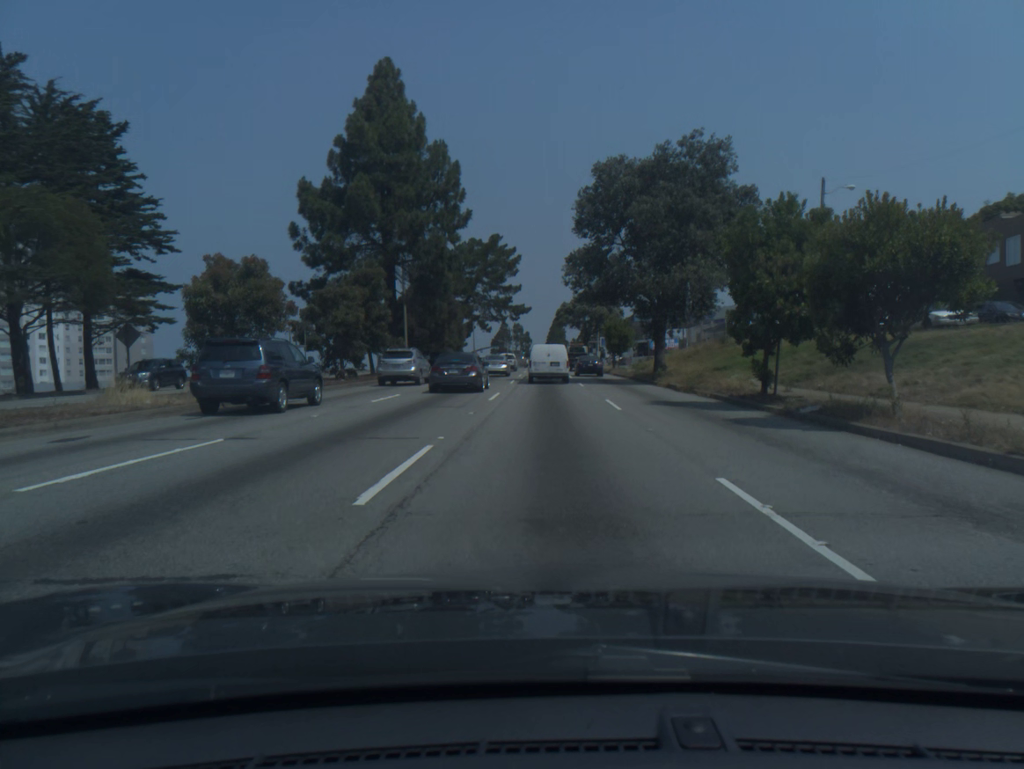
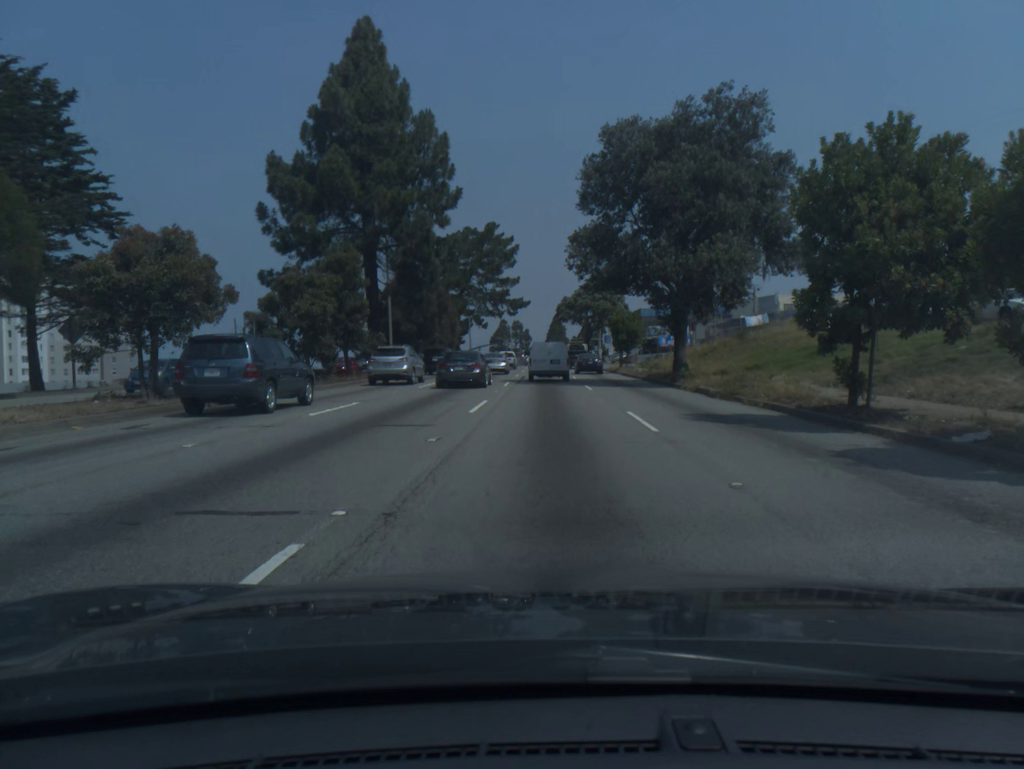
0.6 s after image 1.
(0.0, +5.8) m; 0°
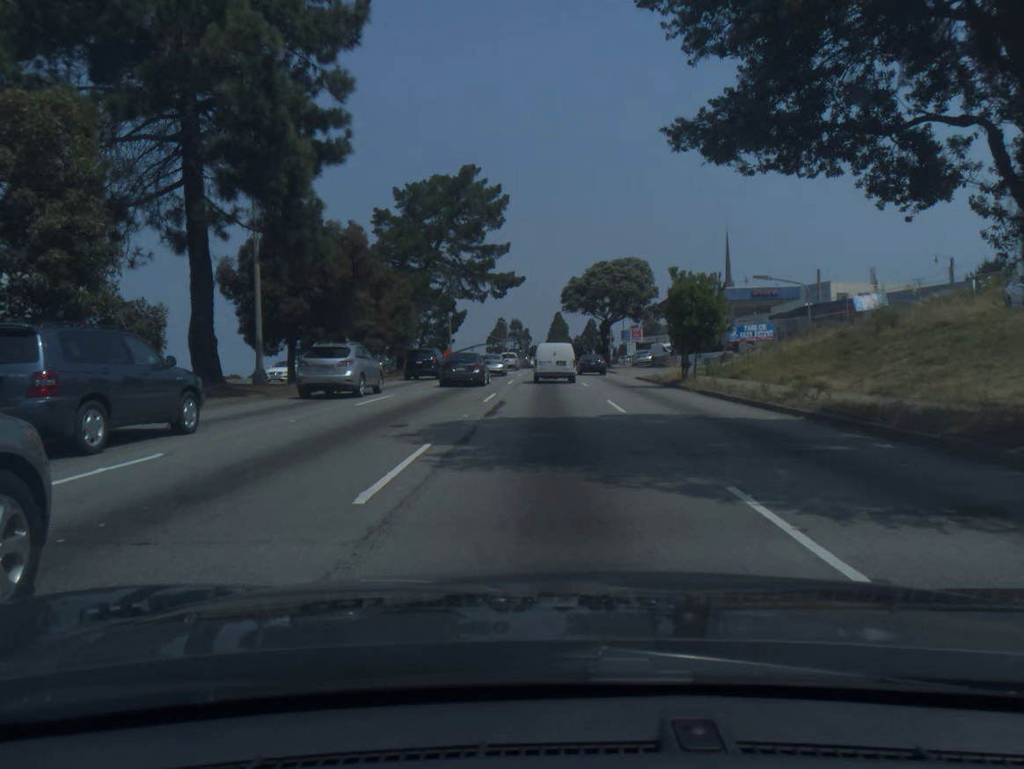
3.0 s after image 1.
(-0.1, +24.7) m; 0°
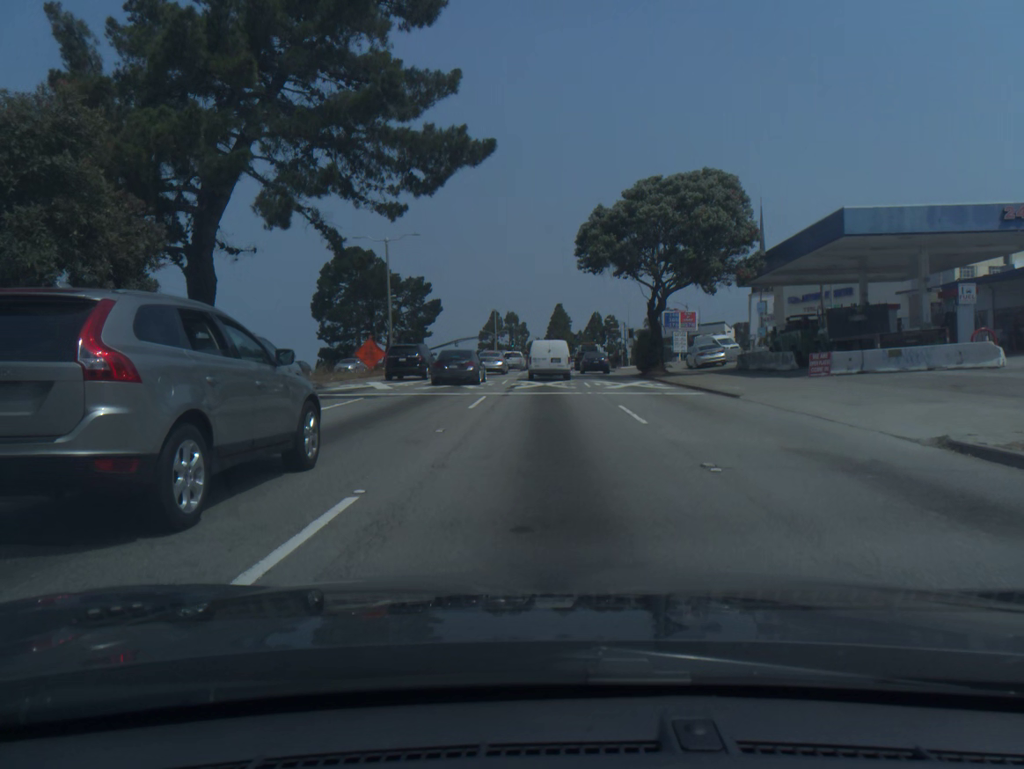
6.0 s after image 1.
(+0.1, +33.2) m; 0°
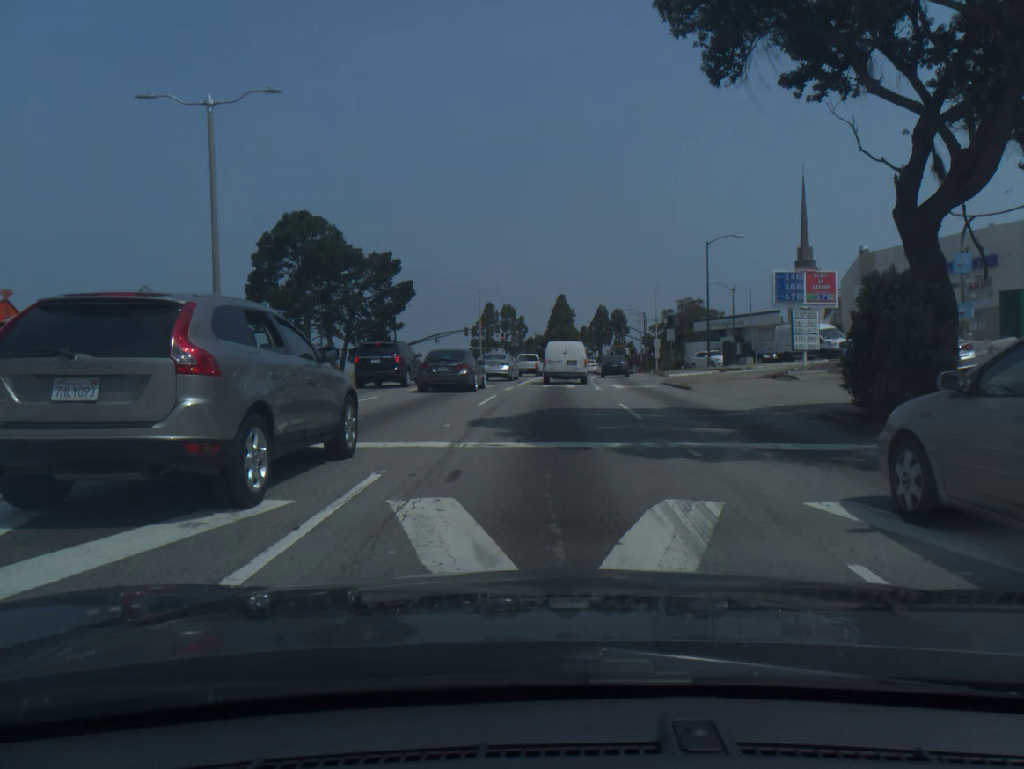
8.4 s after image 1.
(0.0, +28.4) m; 0°
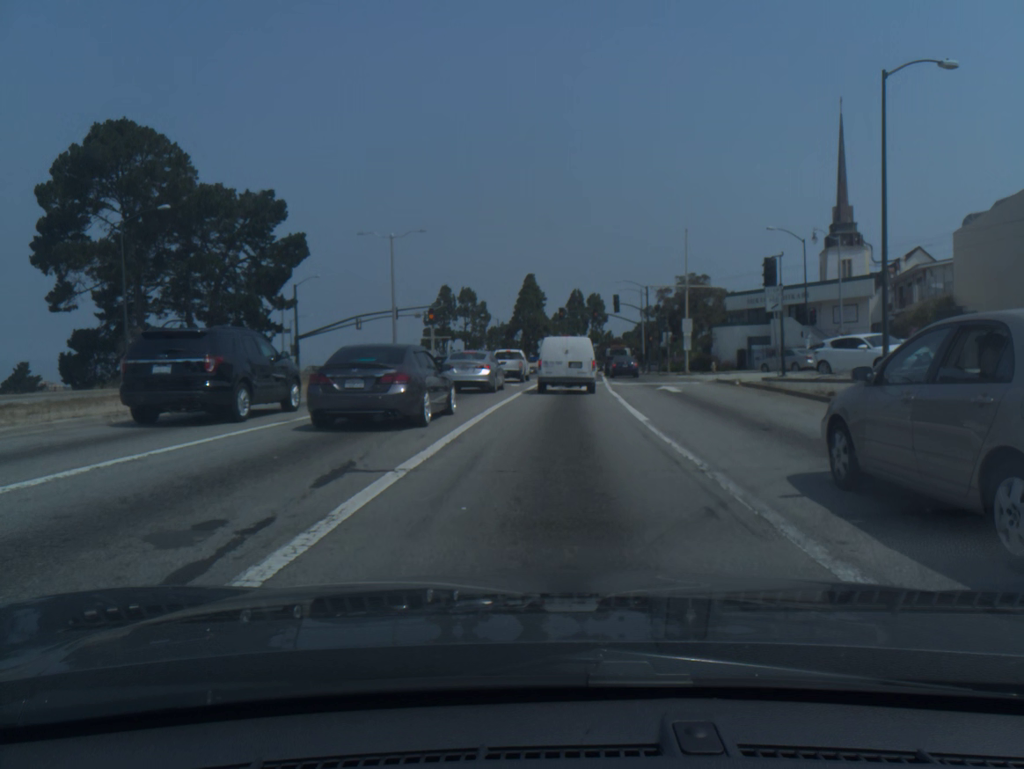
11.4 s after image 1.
(+0.6, +34.6) m; +3°
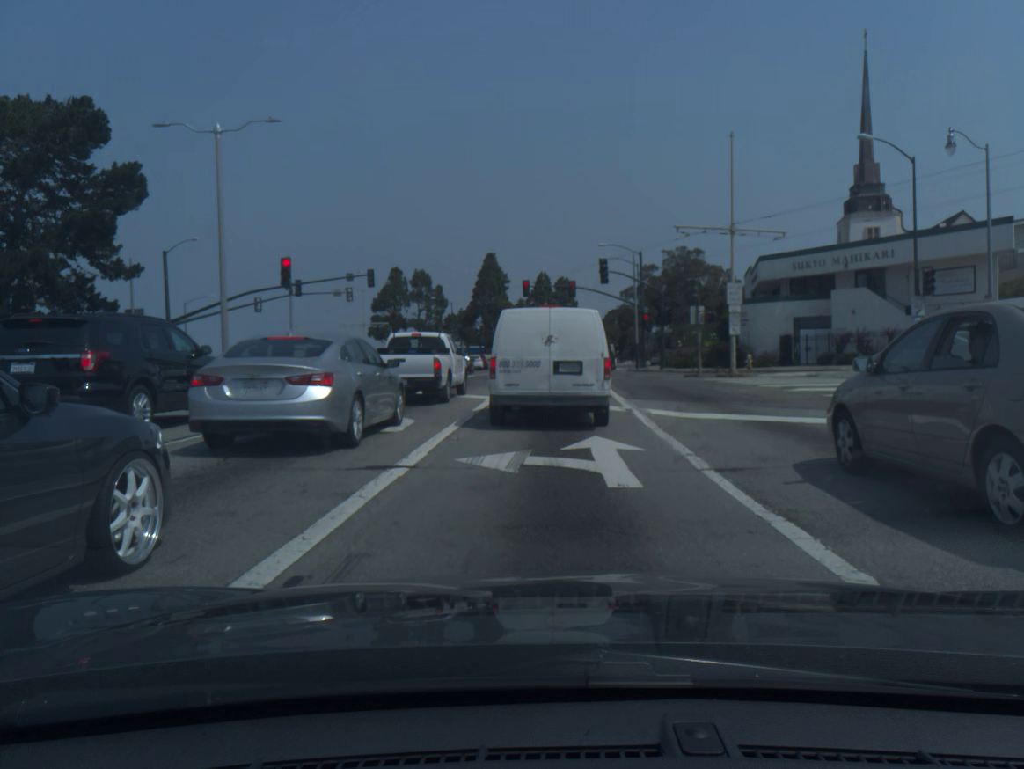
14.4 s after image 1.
(+0.5, +22.6) m; +2°
